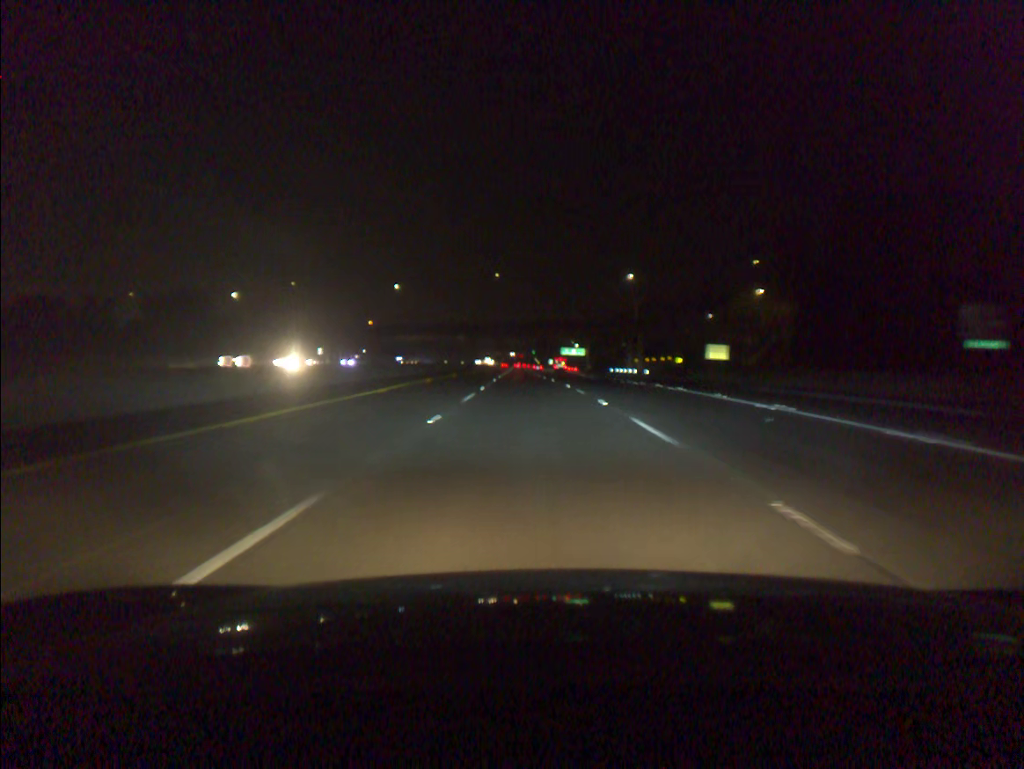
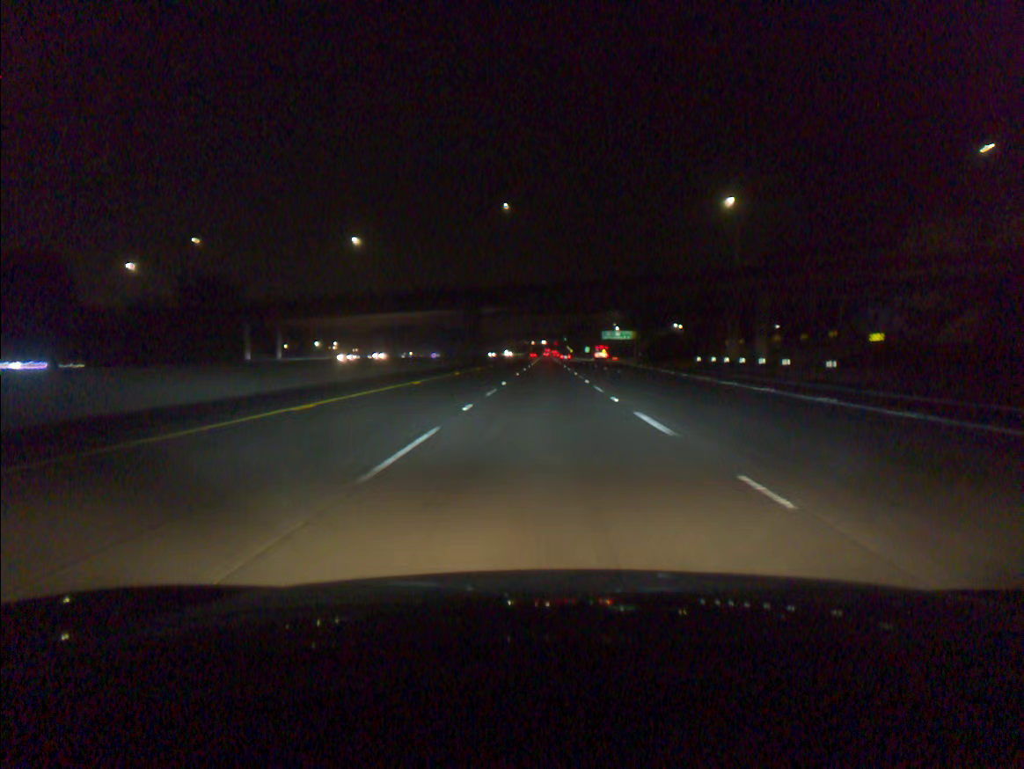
(-1.4, +58.1) m; -2°
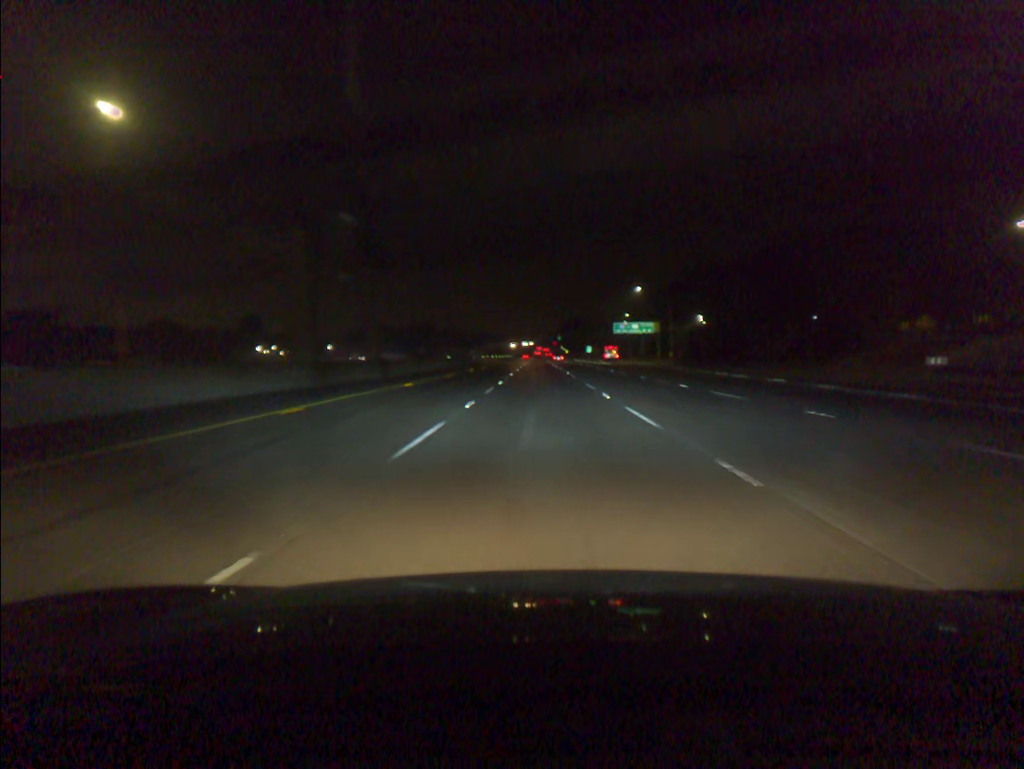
(+0.2, +58.4) m; +1°
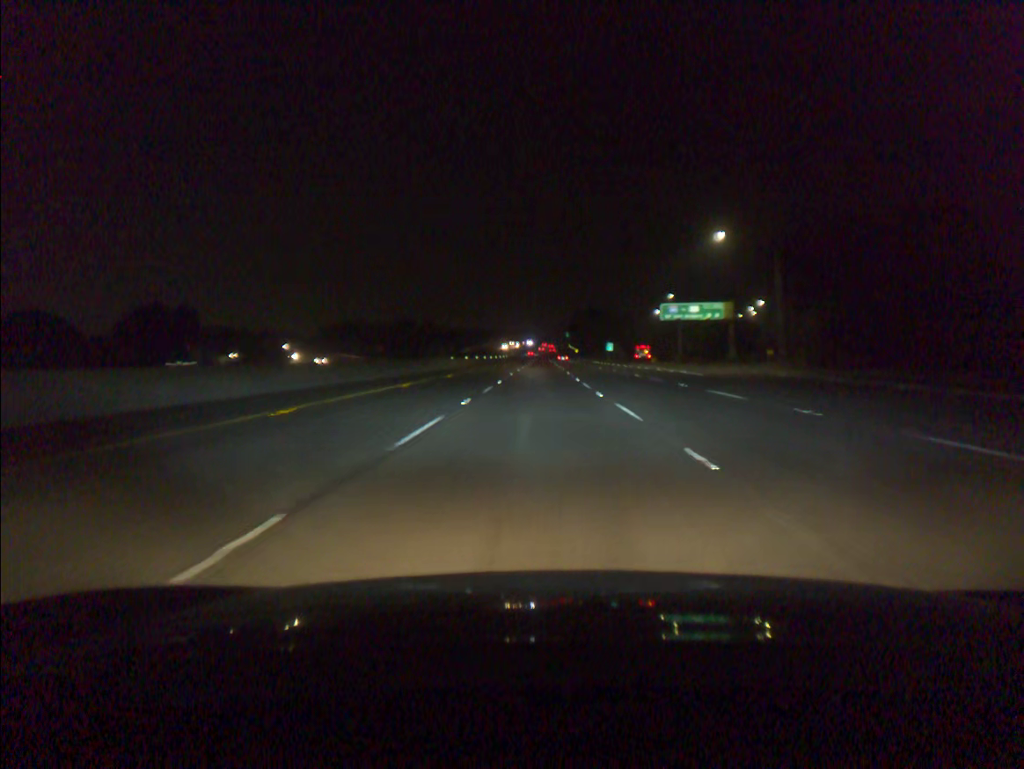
(-0.1, +58.4) m; 0°
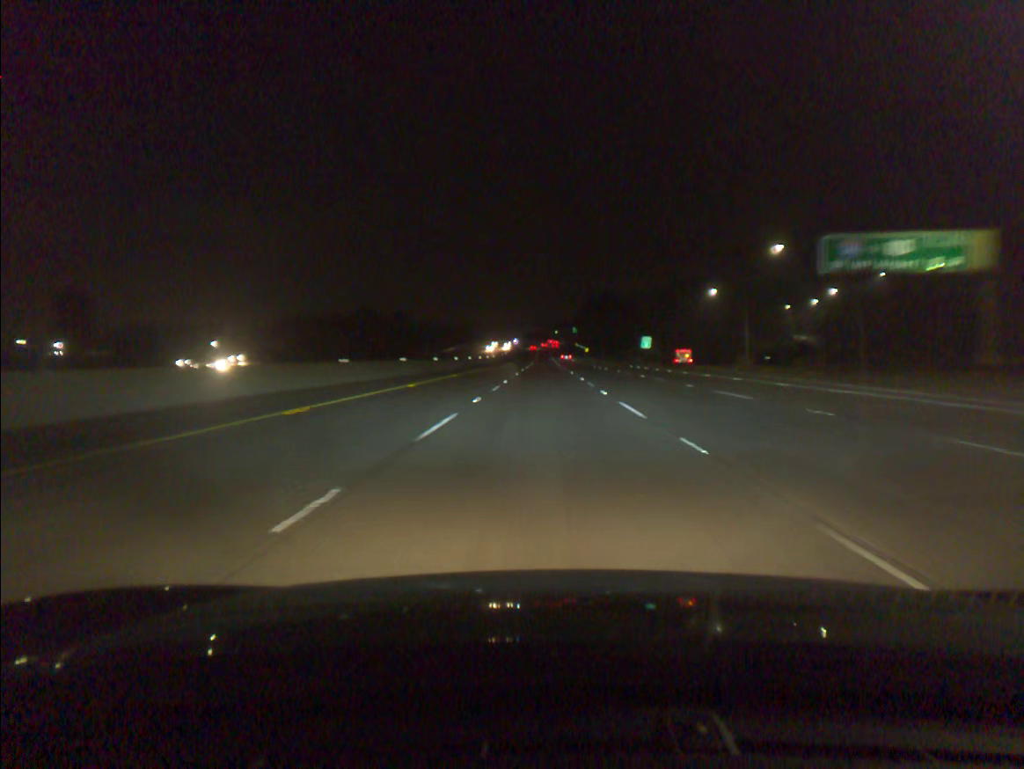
(-0.1, +58.3) m; 0°
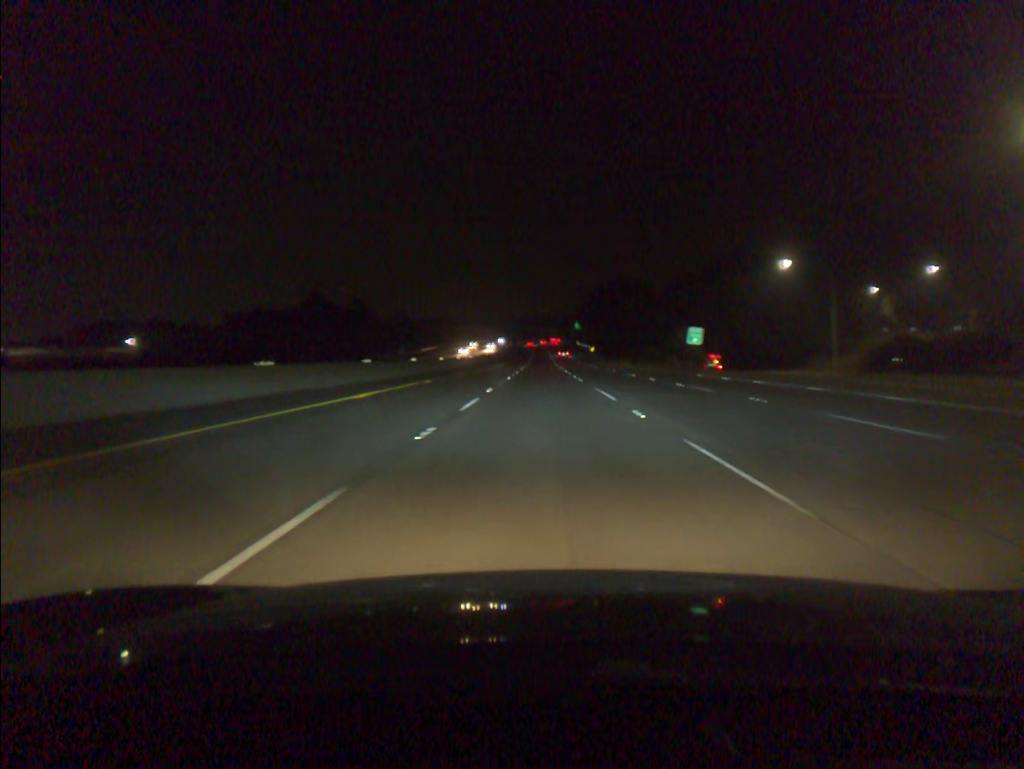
(+0.1, +38.8) m; 0°
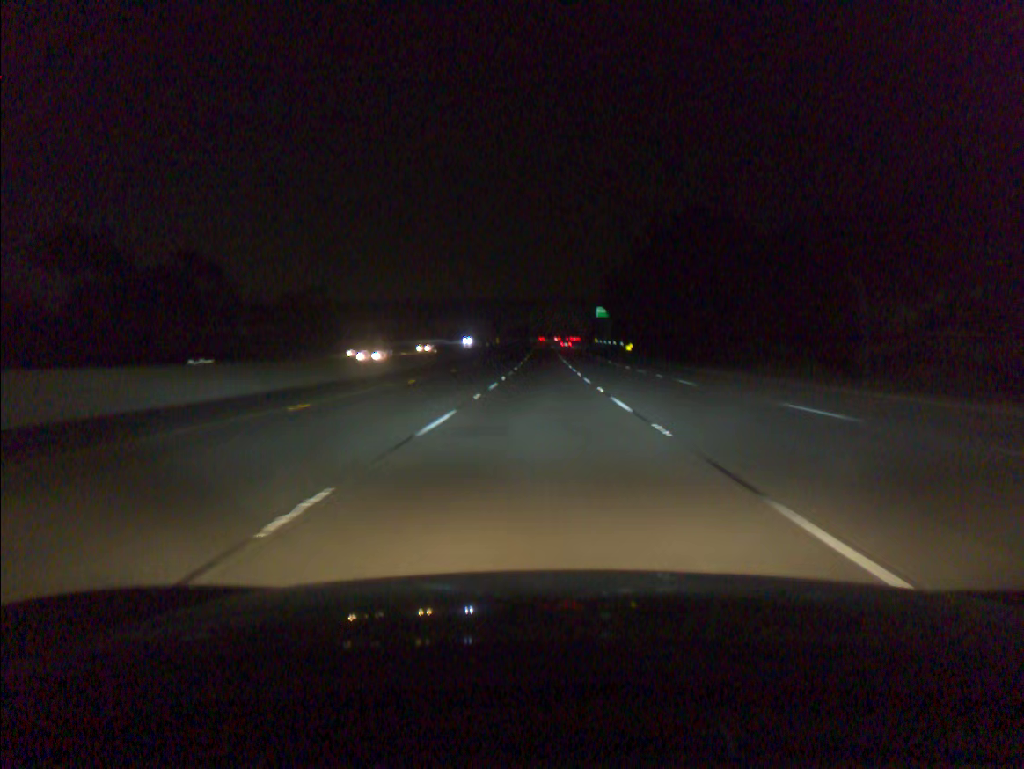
(0.0, +77.6) m; 0°
